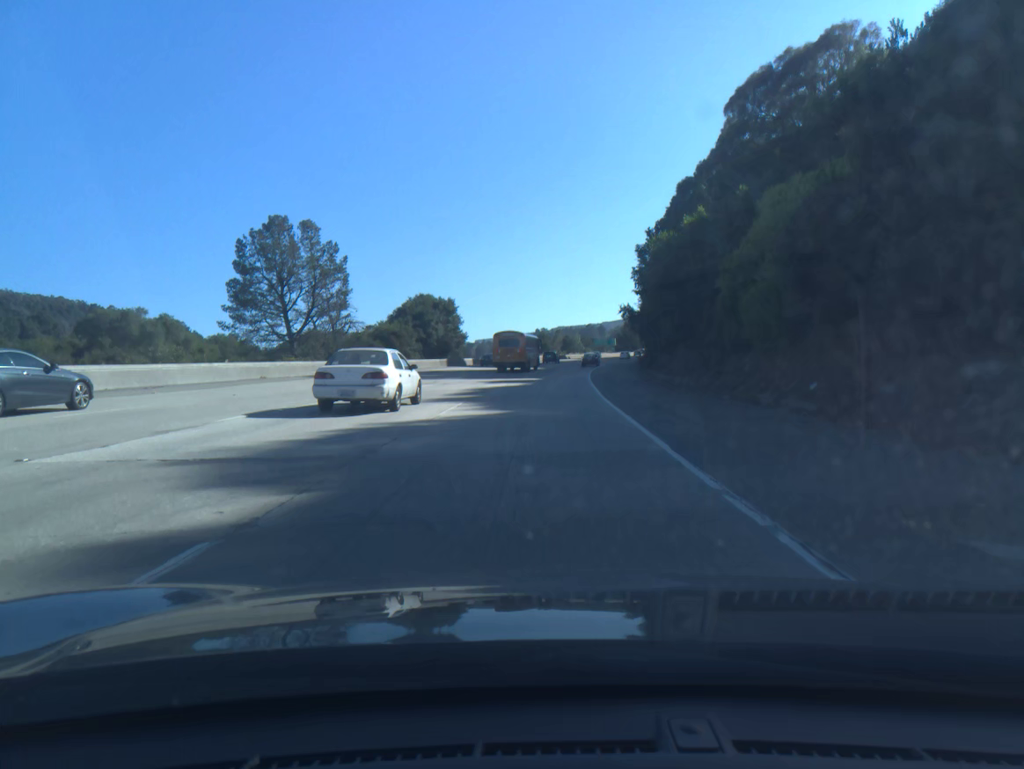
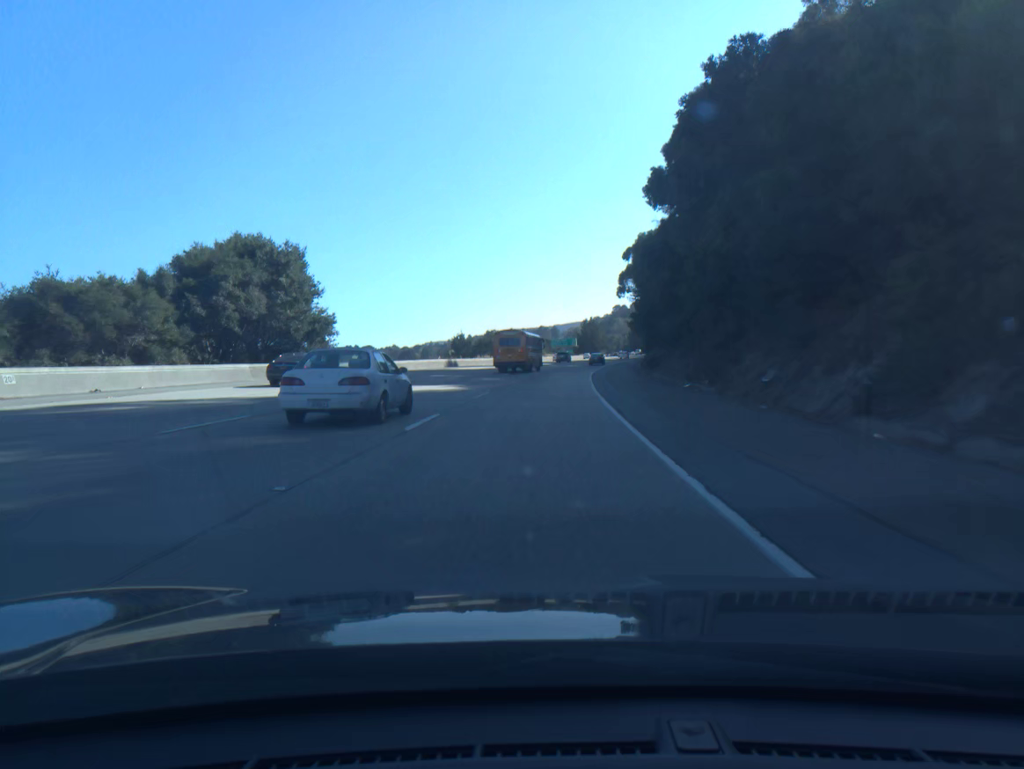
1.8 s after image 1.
(+1.4, +45.6) m; +4°
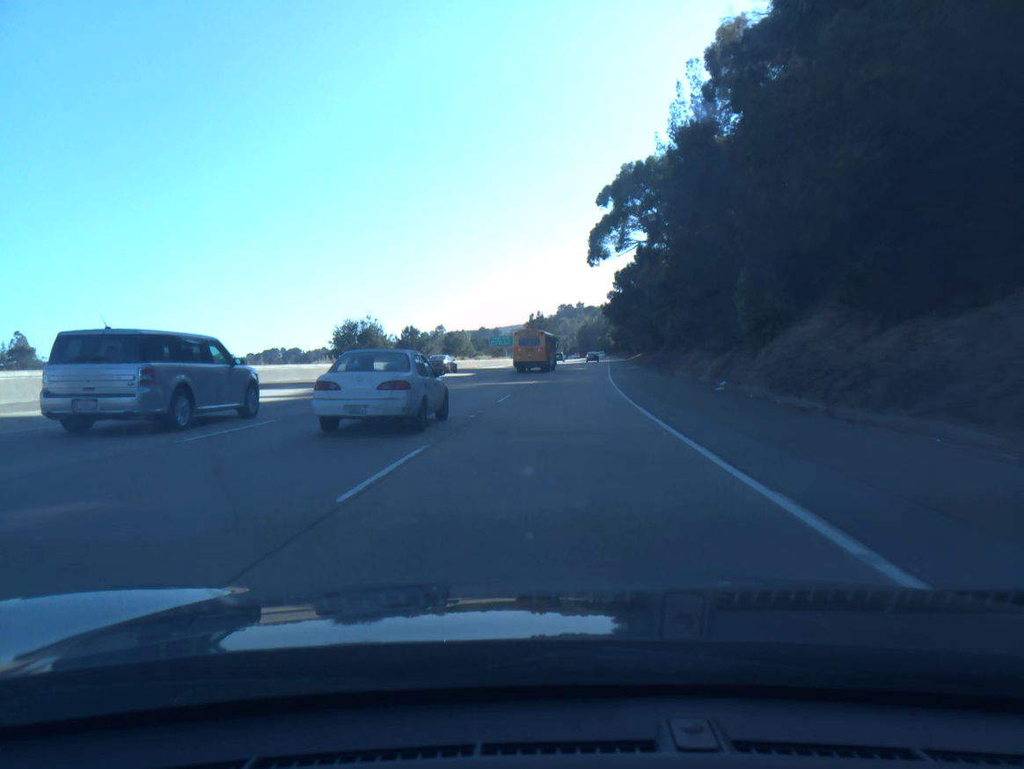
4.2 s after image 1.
(+1.8, +58.2) m; +4°
